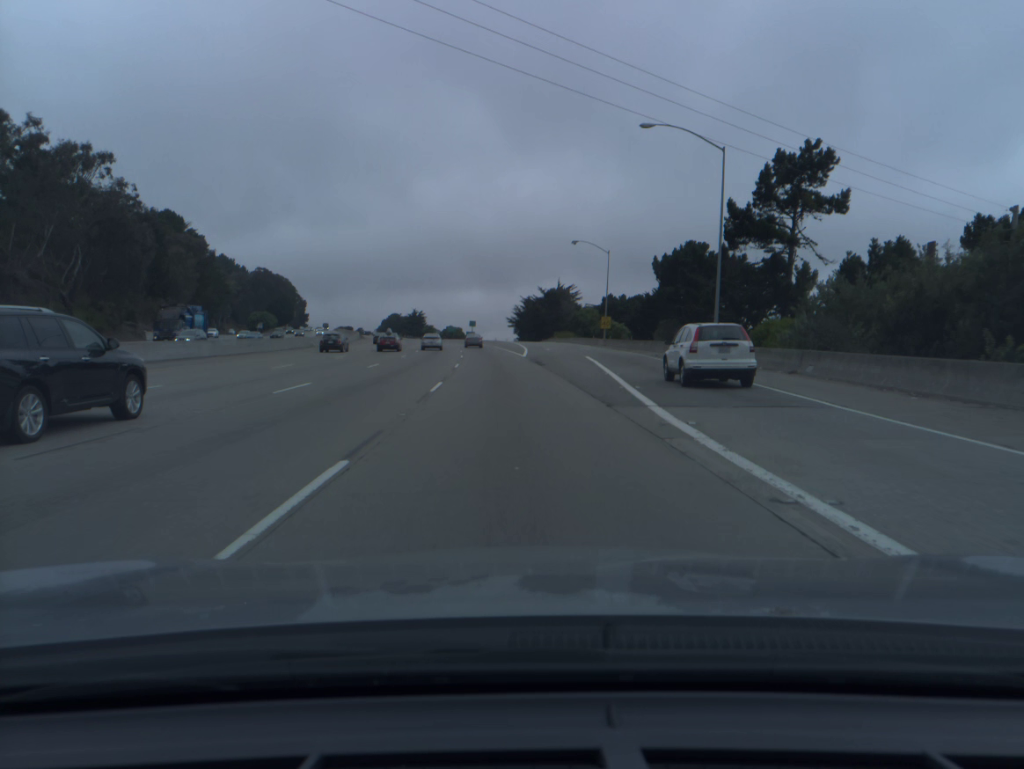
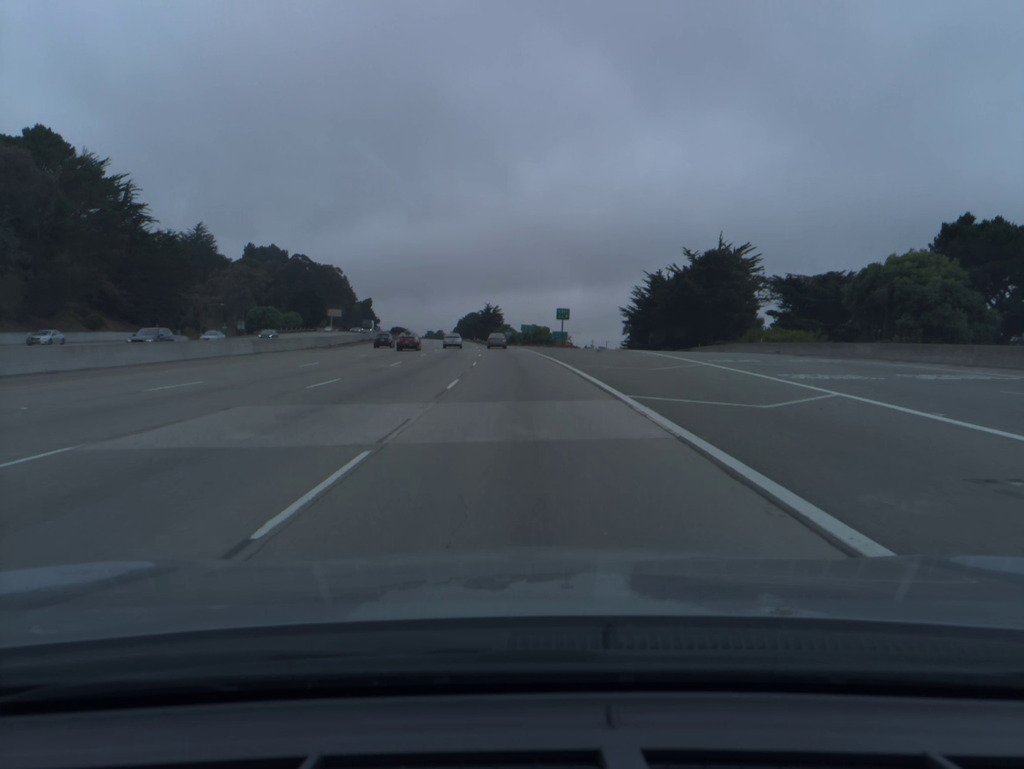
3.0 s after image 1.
(-4.9, +86.7) m; -7°
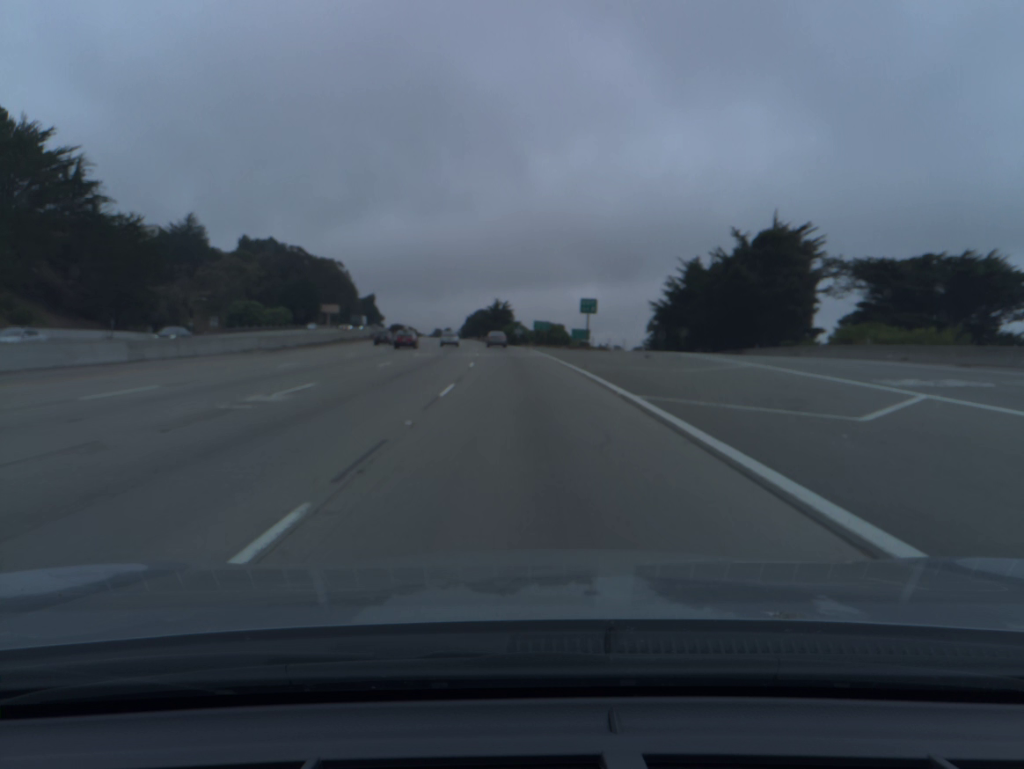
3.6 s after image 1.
(-0.1, +17.4) m; -1°
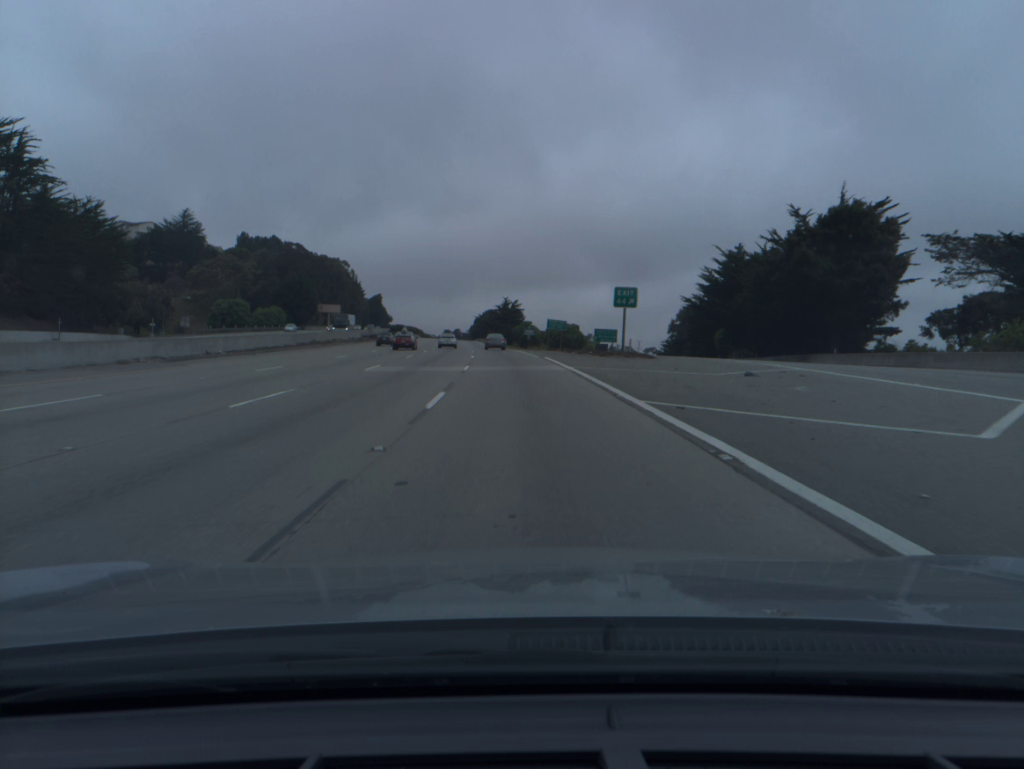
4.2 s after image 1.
(-0.1, +17.4) m; -1°
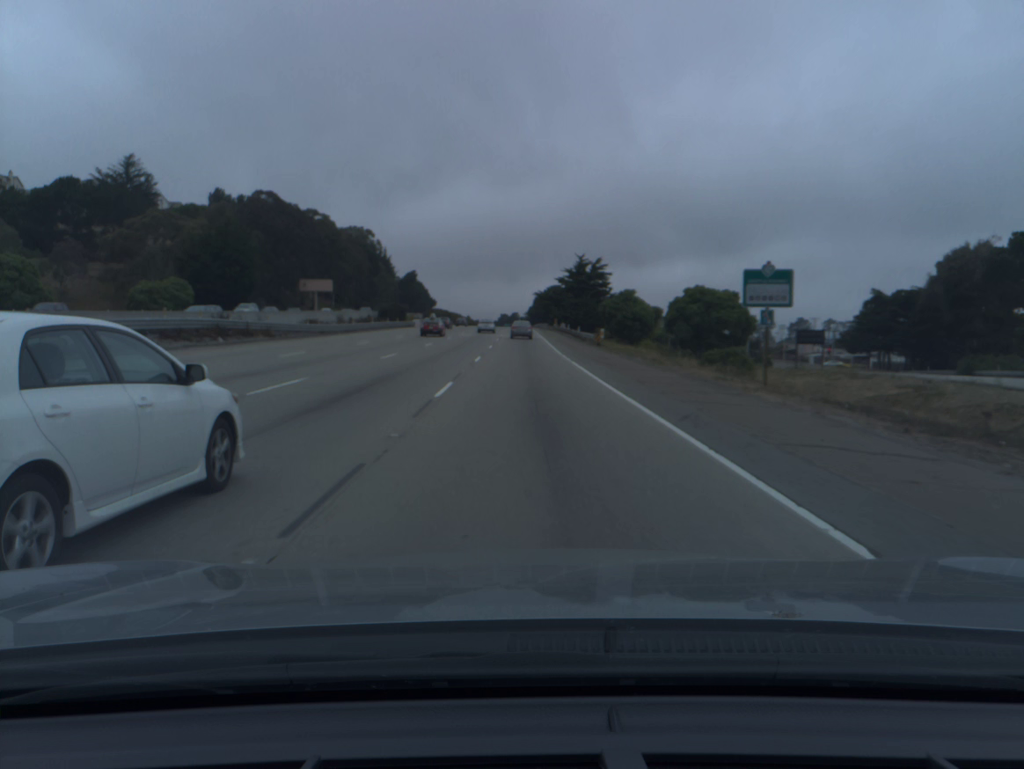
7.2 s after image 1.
(-3.9, +86.7) m; -4°
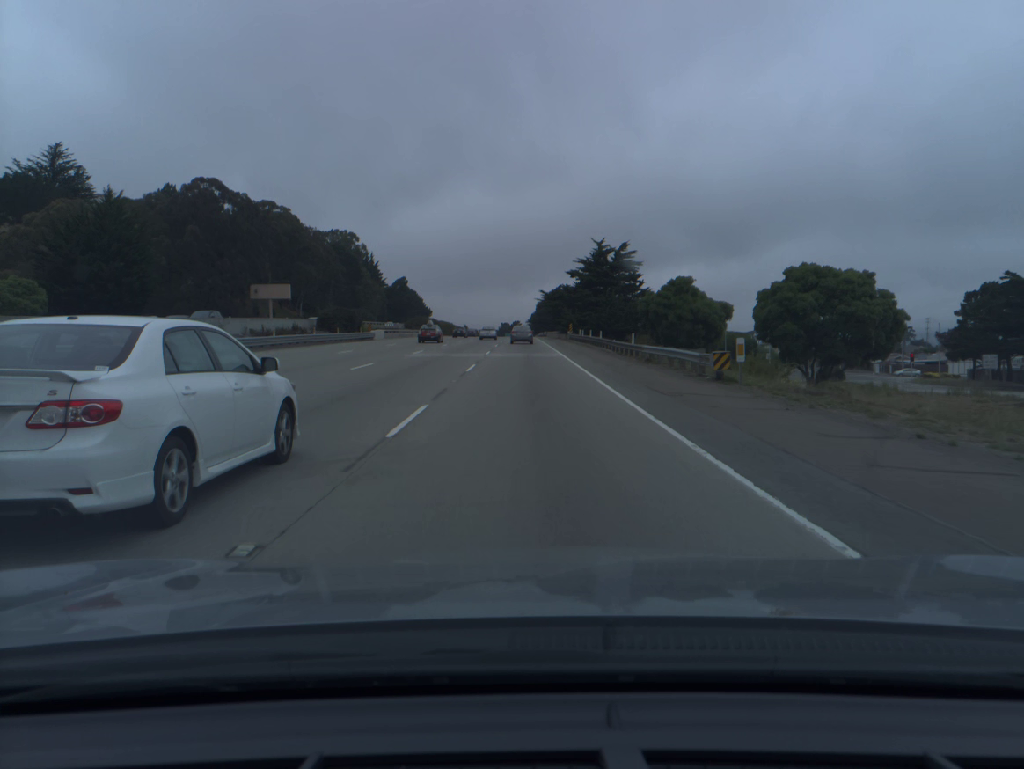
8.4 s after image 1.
(-0.1, +34.4) m; 0°
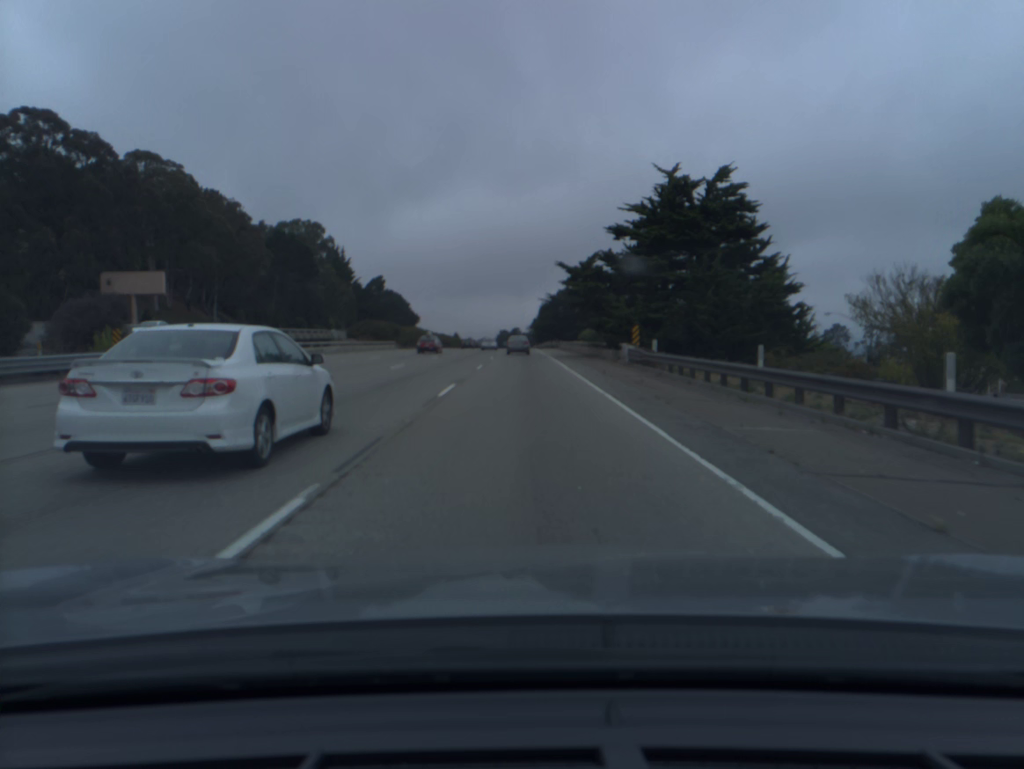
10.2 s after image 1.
(0.0, +50.9) m; 0°
